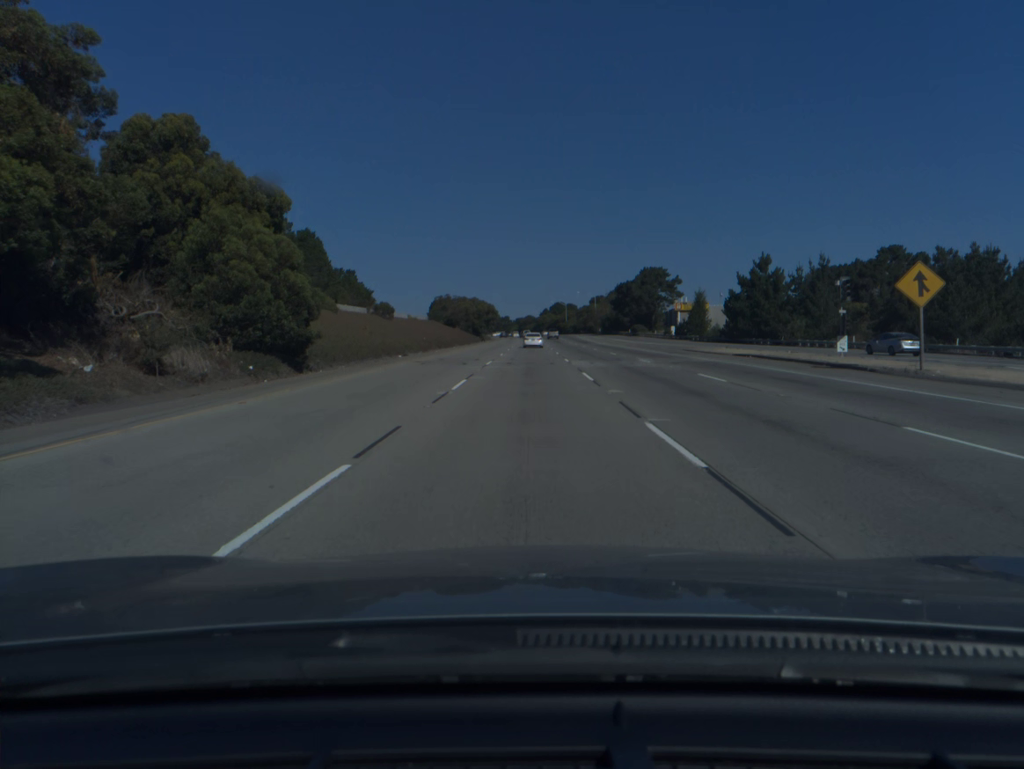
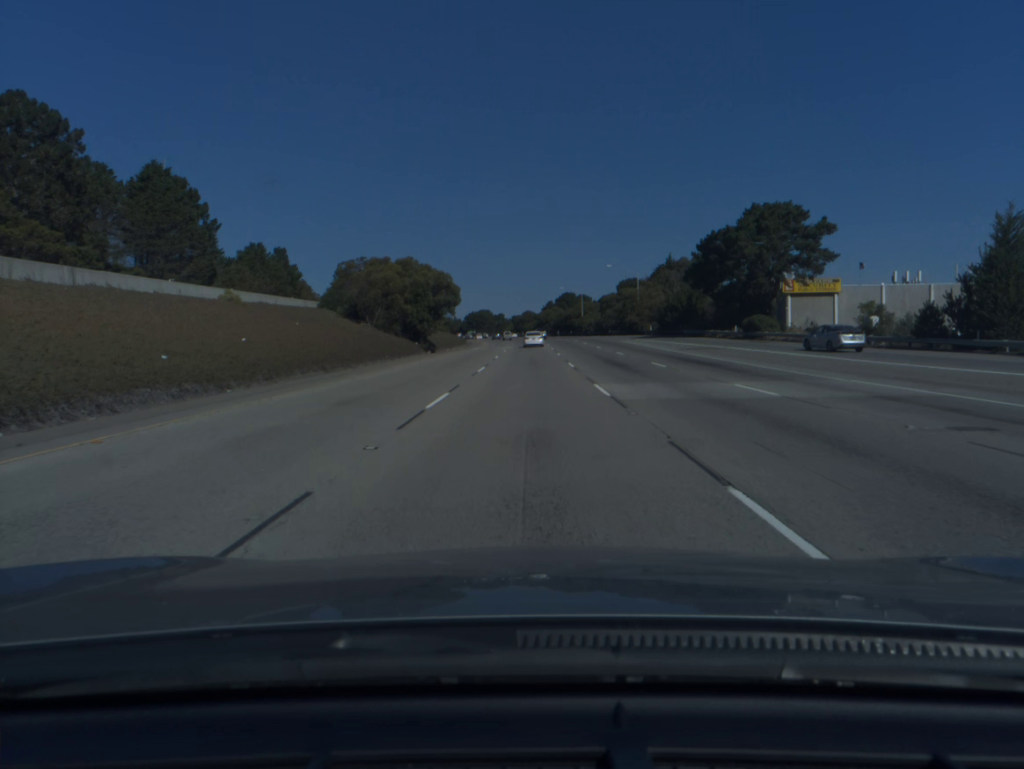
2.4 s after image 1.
(+0.1, +77.6) m; 0°
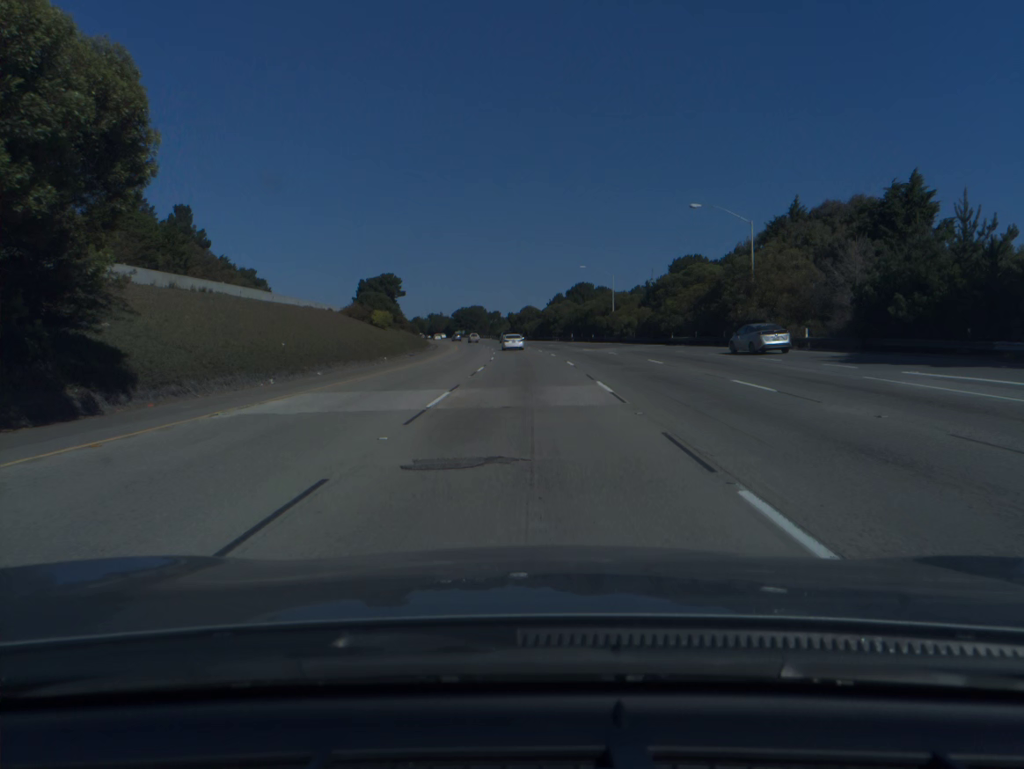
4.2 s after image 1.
(-0.1, +58.3) m; 0°
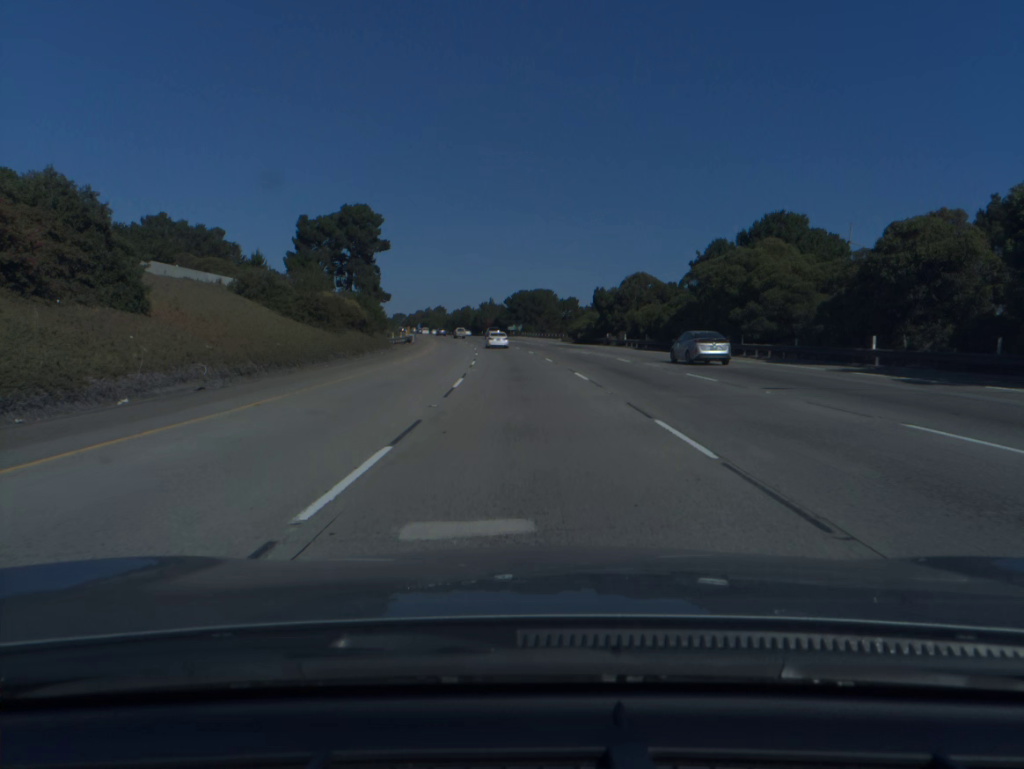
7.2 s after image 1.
(-3.3, +96.7) m; -5°
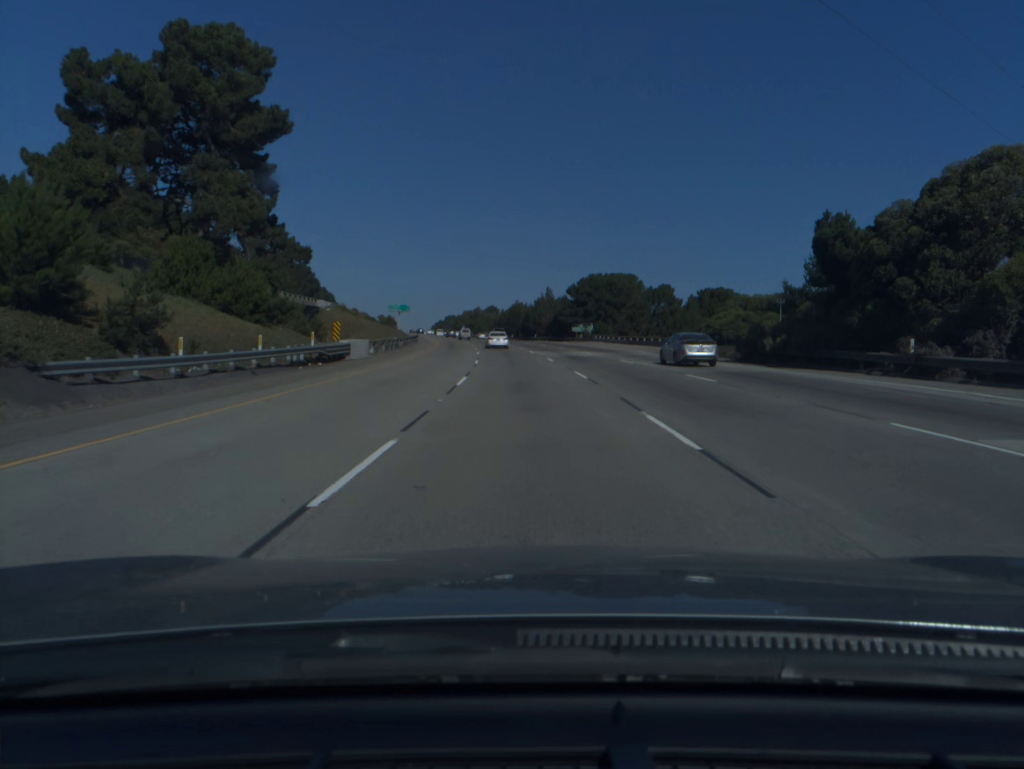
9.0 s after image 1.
(-2.2, +57.7) m; -4°
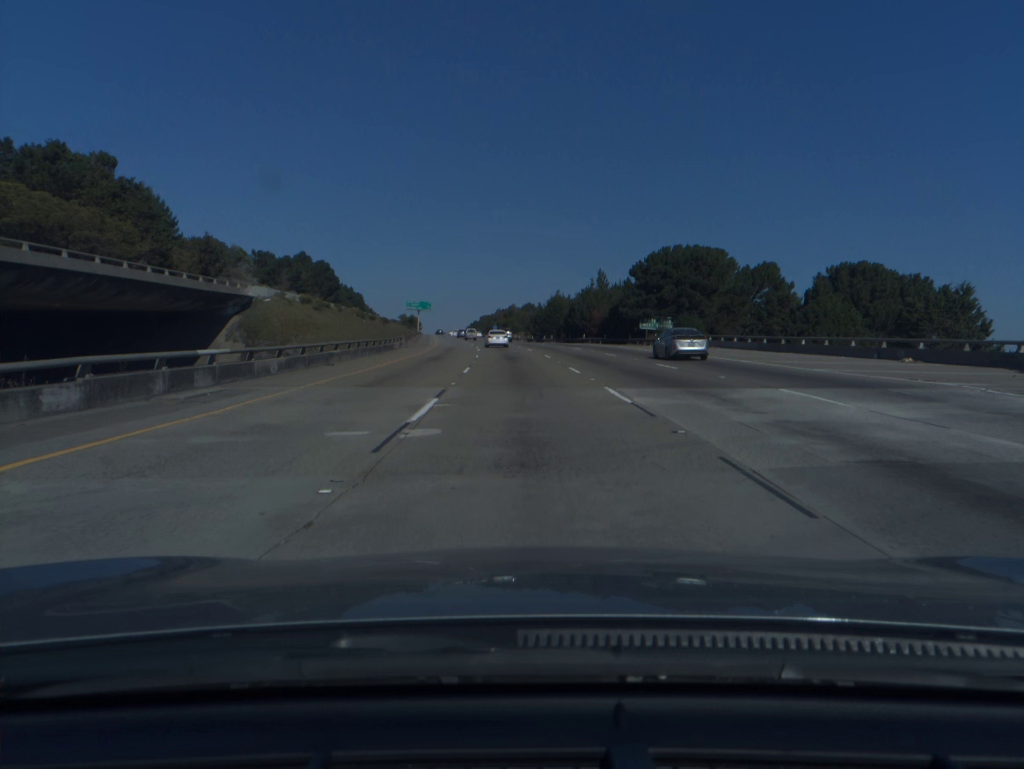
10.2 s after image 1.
(-0.9, +38.4) m; -3°
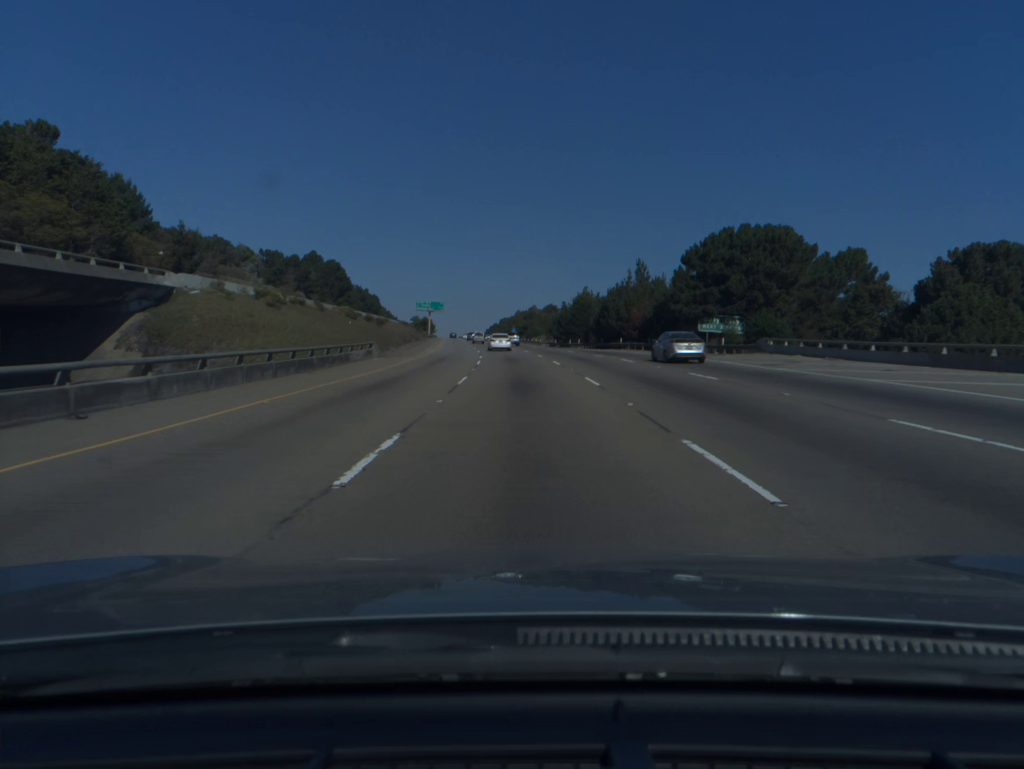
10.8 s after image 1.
(-0.2, +19.1) m; -2°
